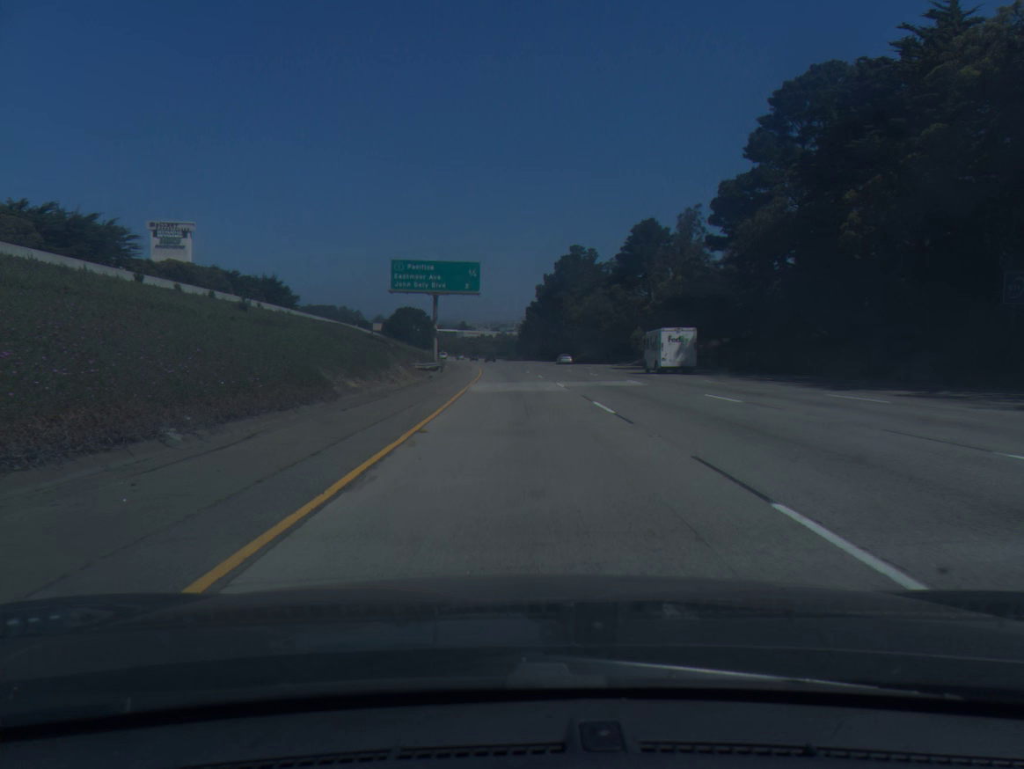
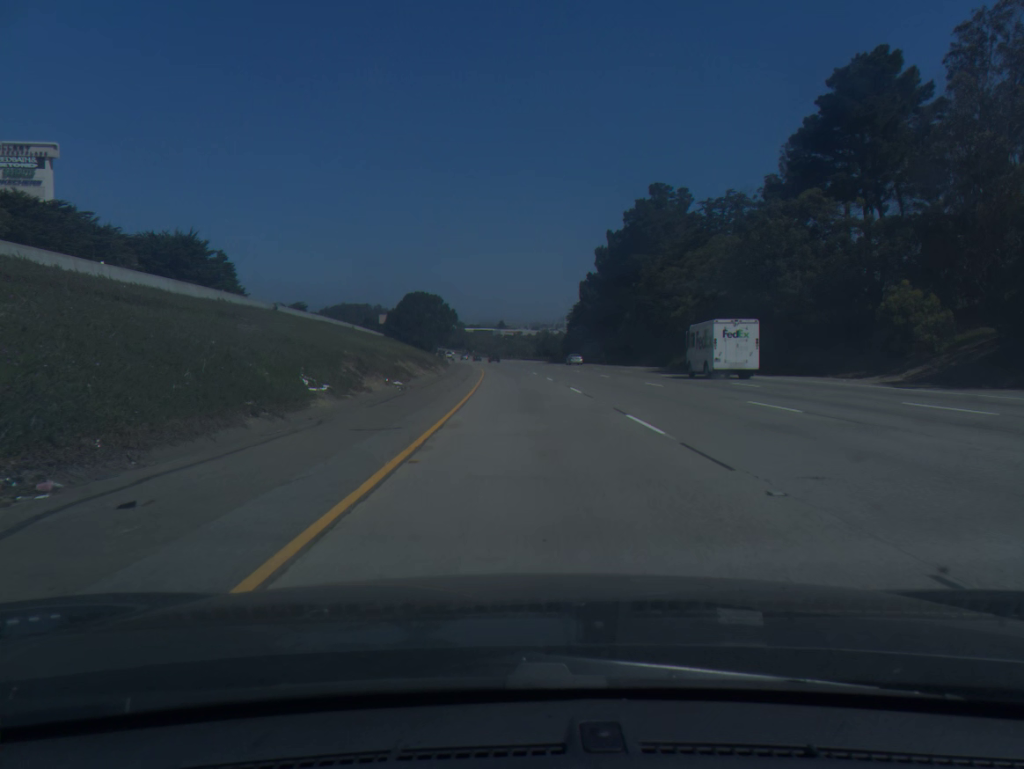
(-1.6, +61.8) m; -3°
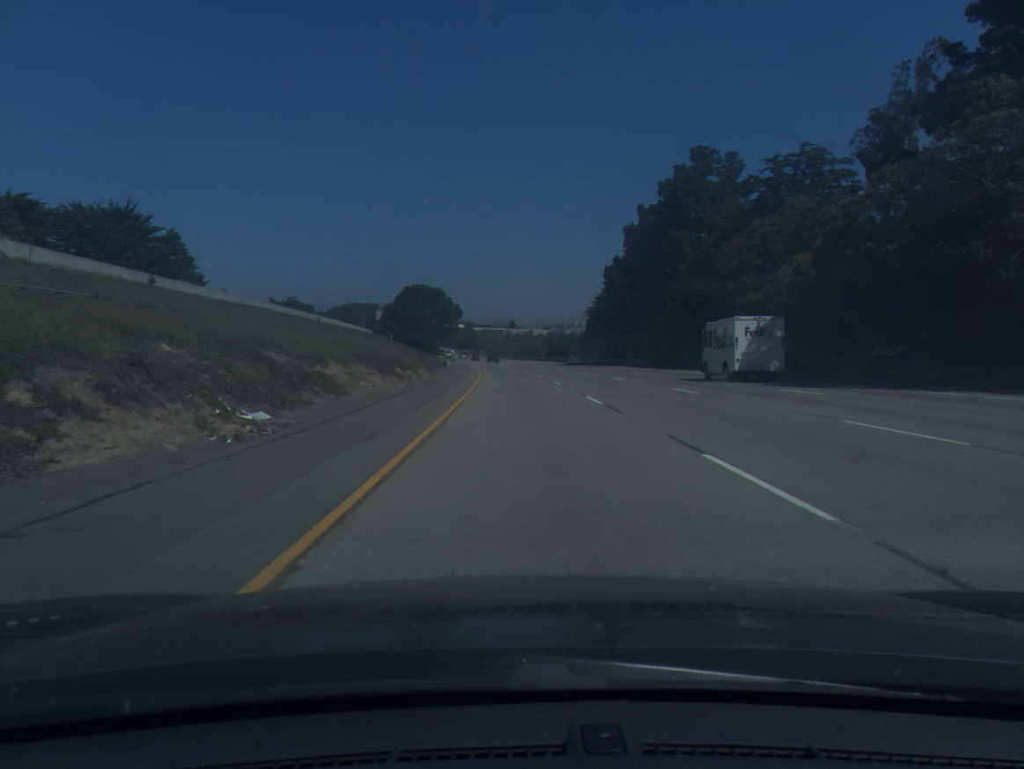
(-0.1, +20.6) m; -1°
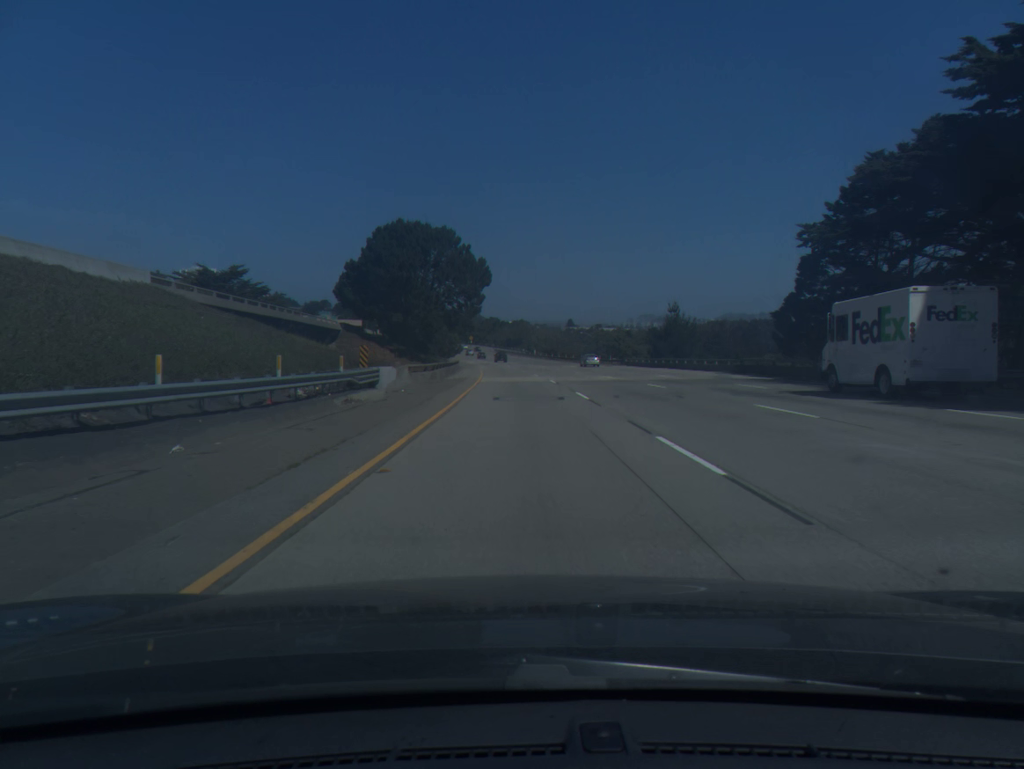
(-2.7, +82.4) m; -4°
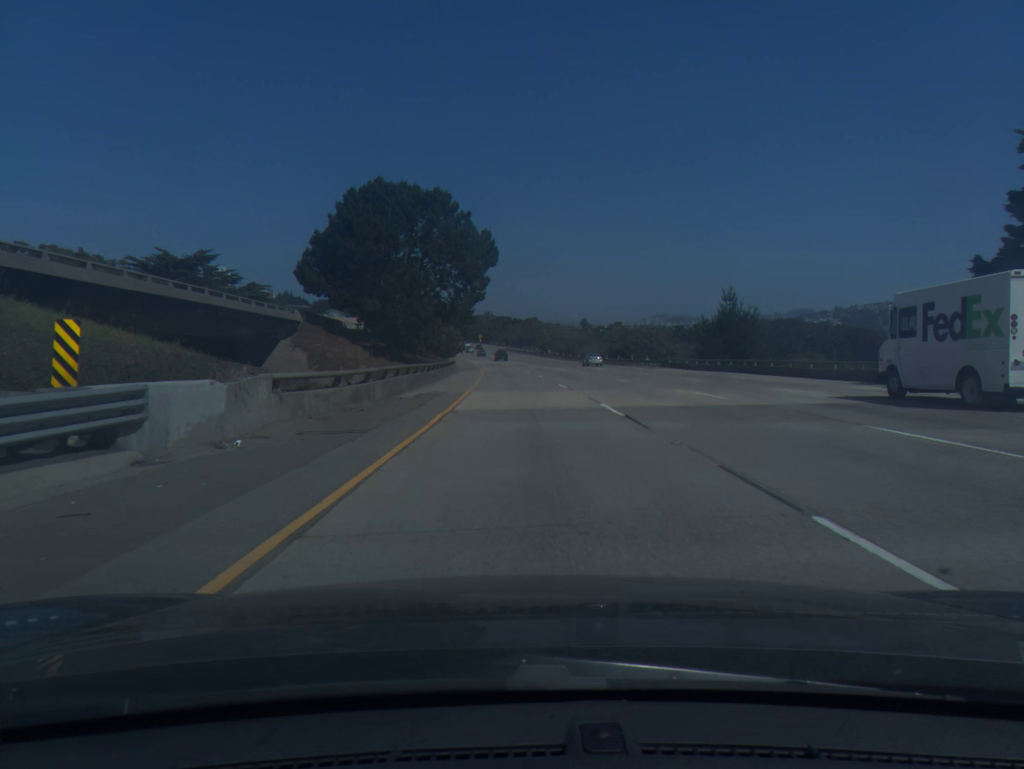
(-0.2, +20.6) m; -1°
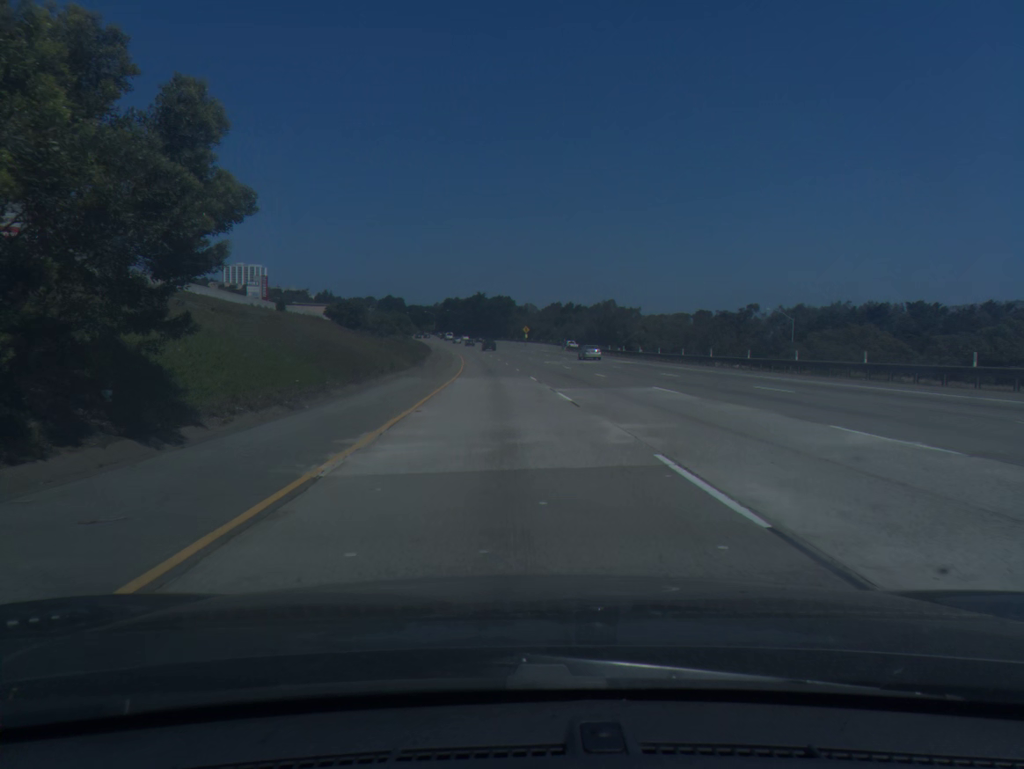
(-3.8, +102.7) m; -4°
